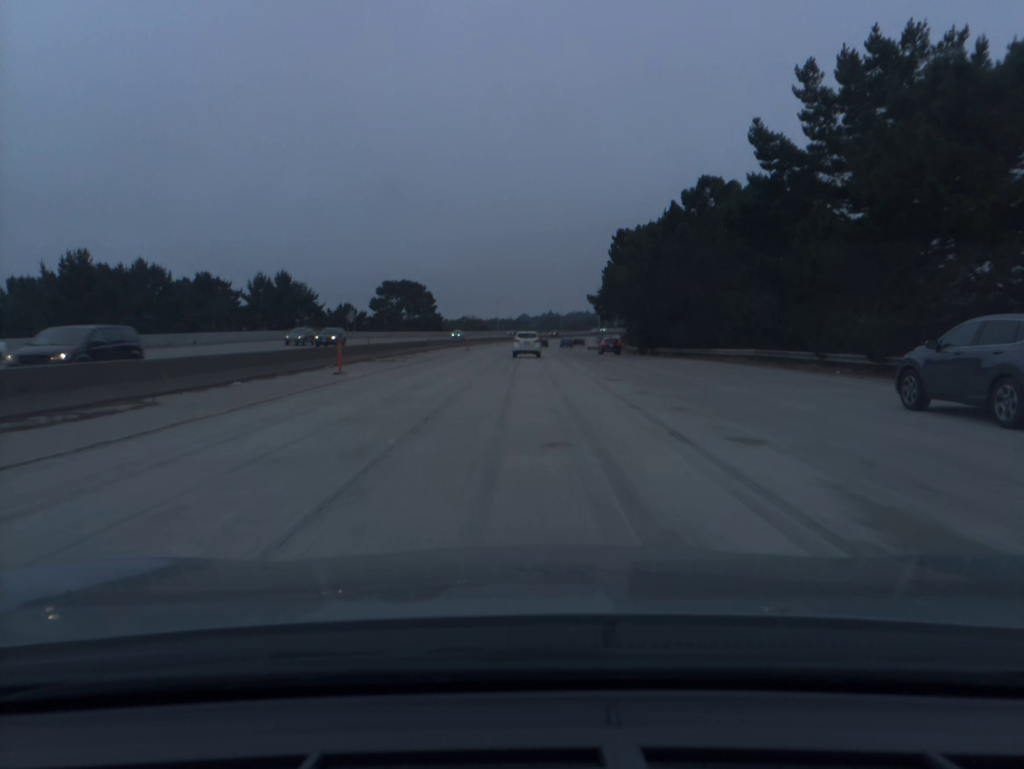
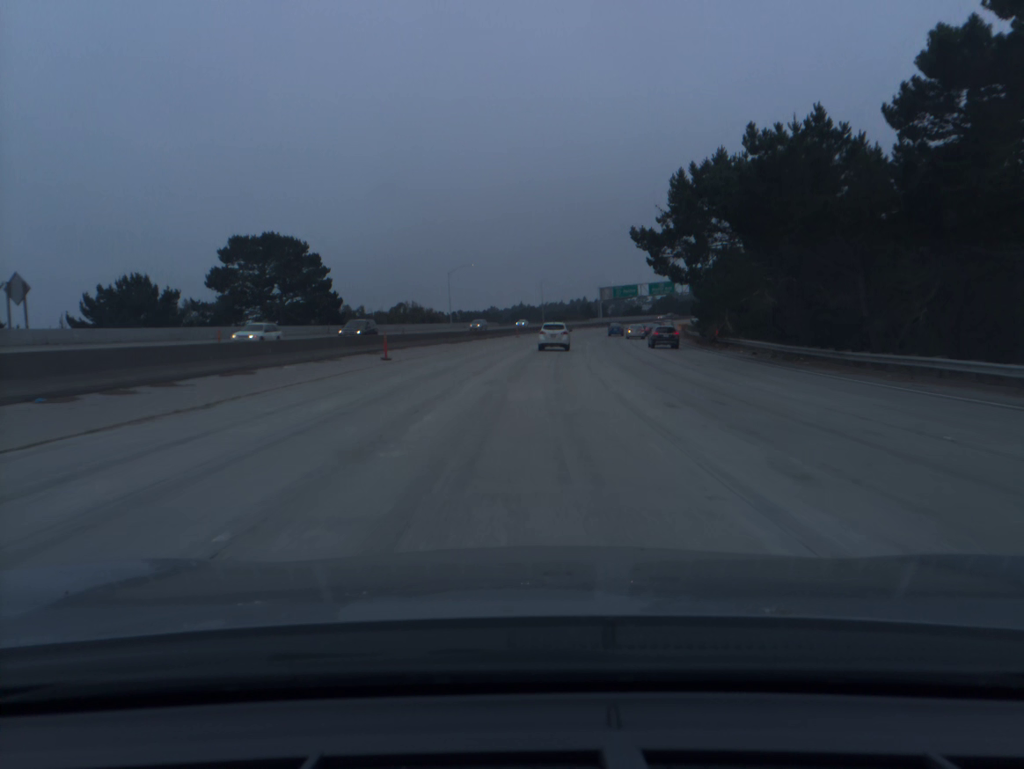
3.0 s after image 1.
(+0.7, +79.2) m; +2°
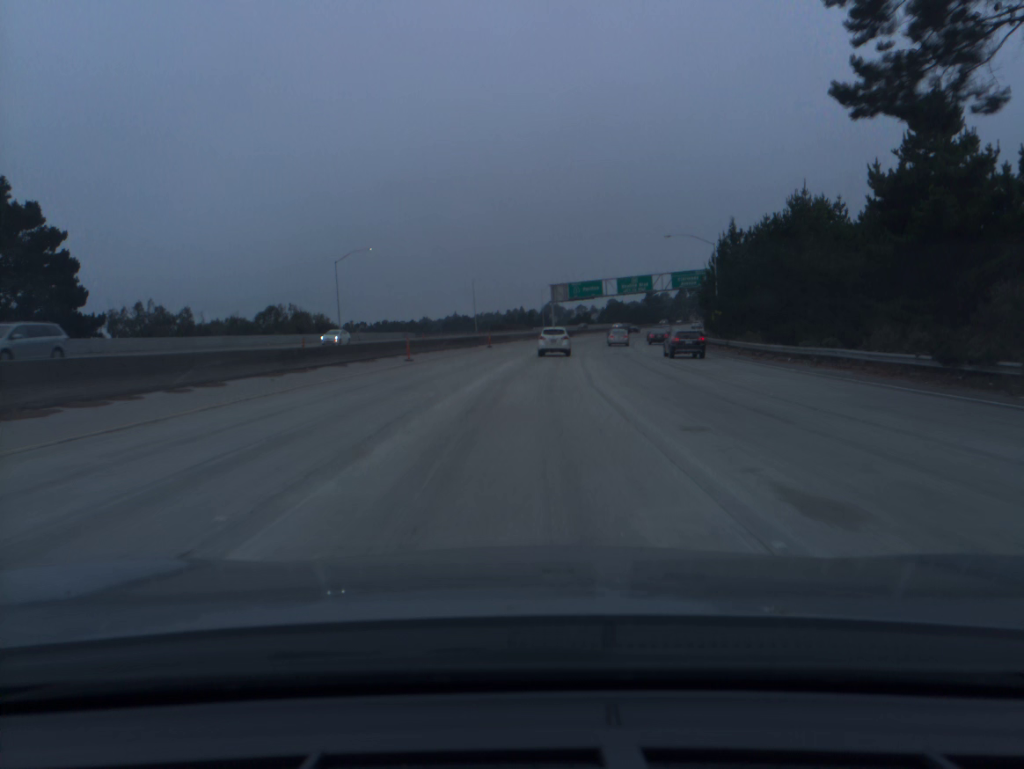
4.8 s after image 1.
(+1.8, +45.8) m; +5°
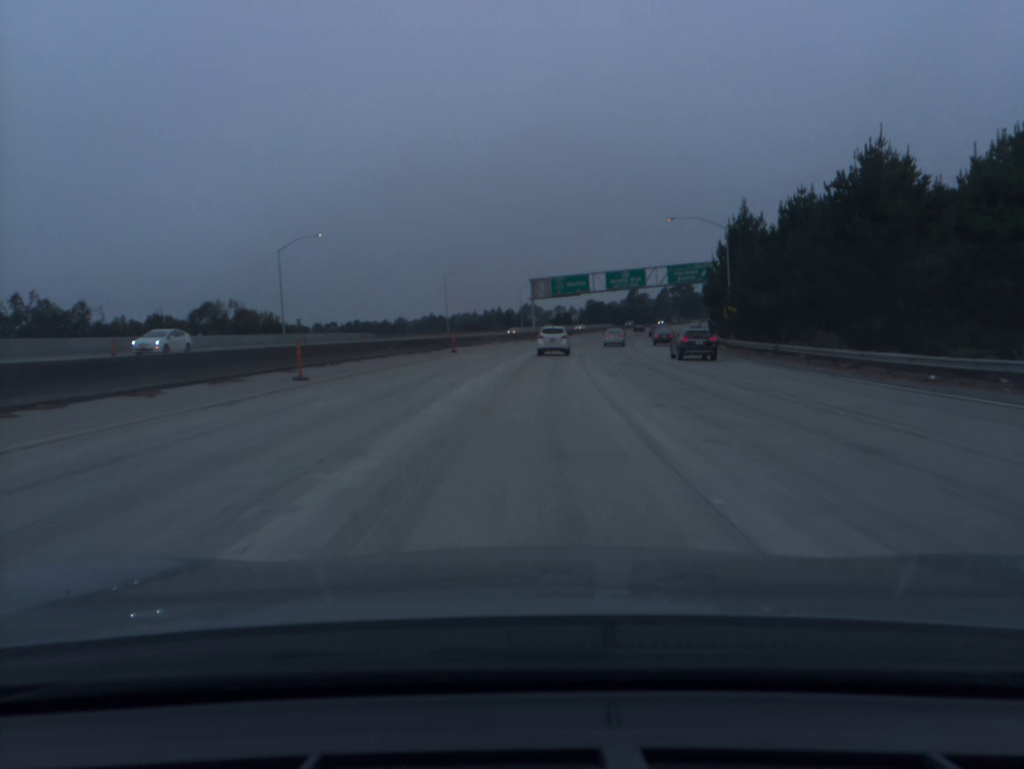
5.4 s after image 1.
(+0.2, +15.1) m; +2°
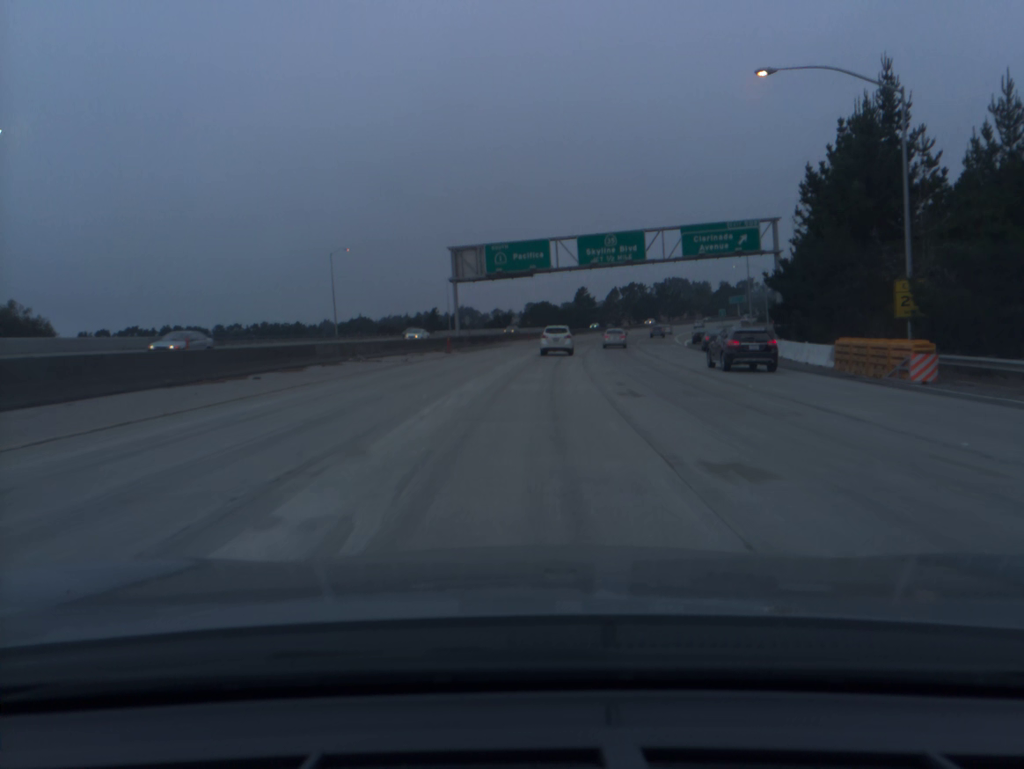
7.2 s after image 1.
(+1.8, +44.6) m; +5°
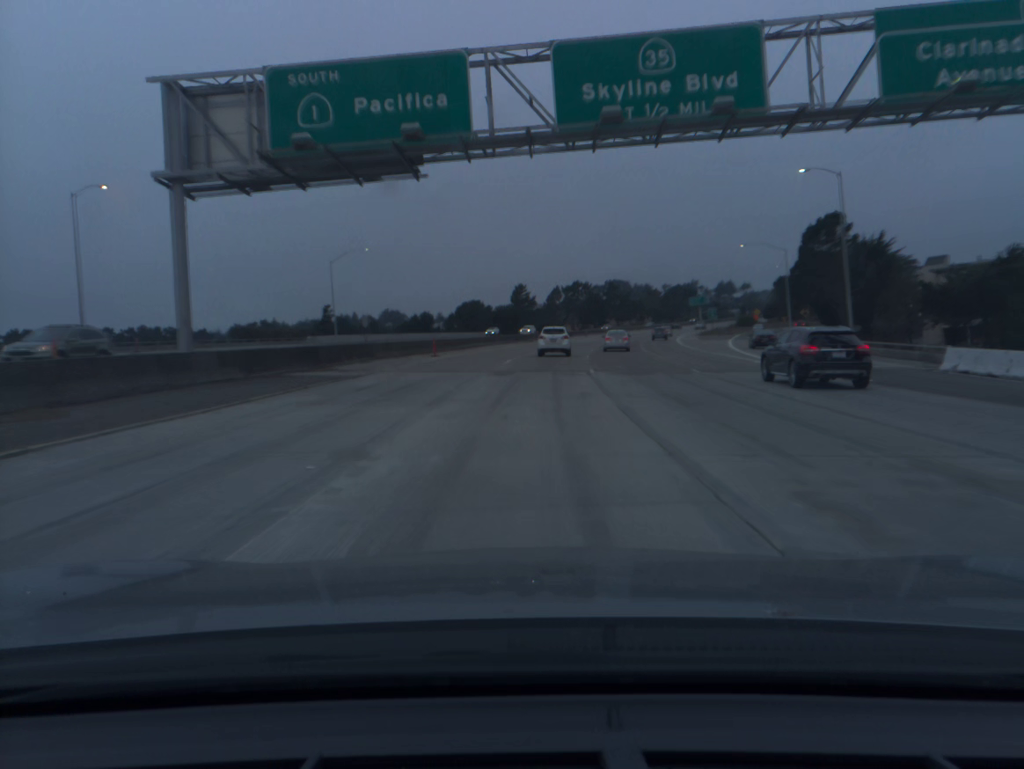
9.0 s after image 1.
(+1.8, +43.7) m; +5°
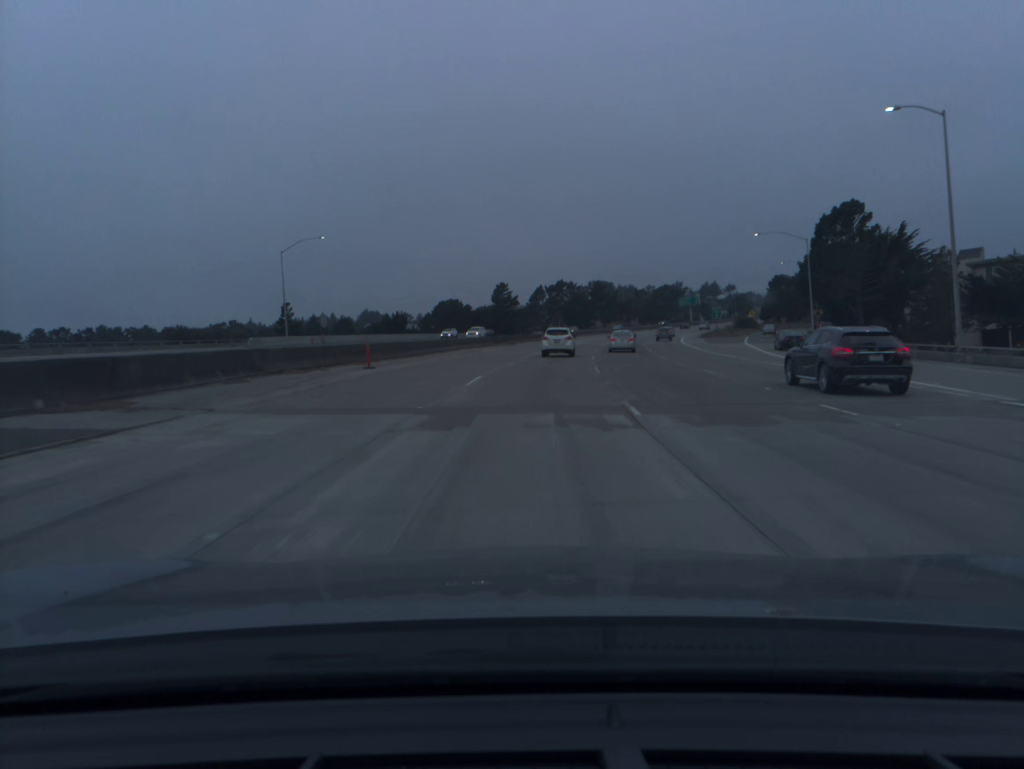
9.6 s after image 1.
(+0.2, +14.5) m; +1°
